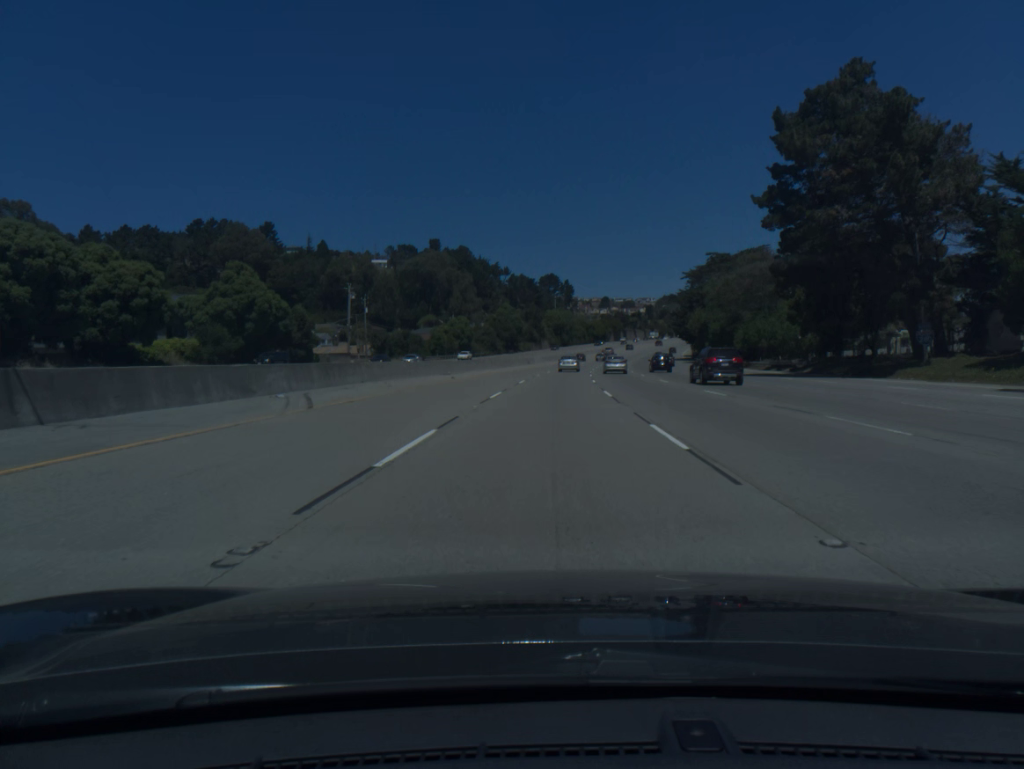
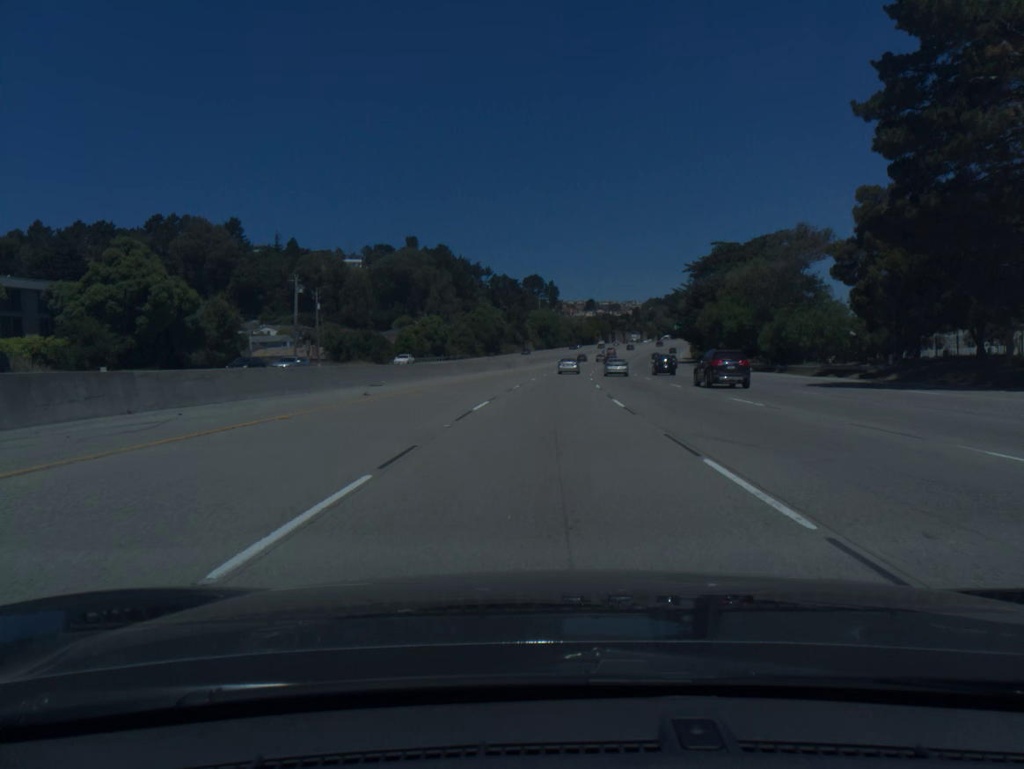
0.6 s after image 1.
(+0.2, +19.4) m; +1°
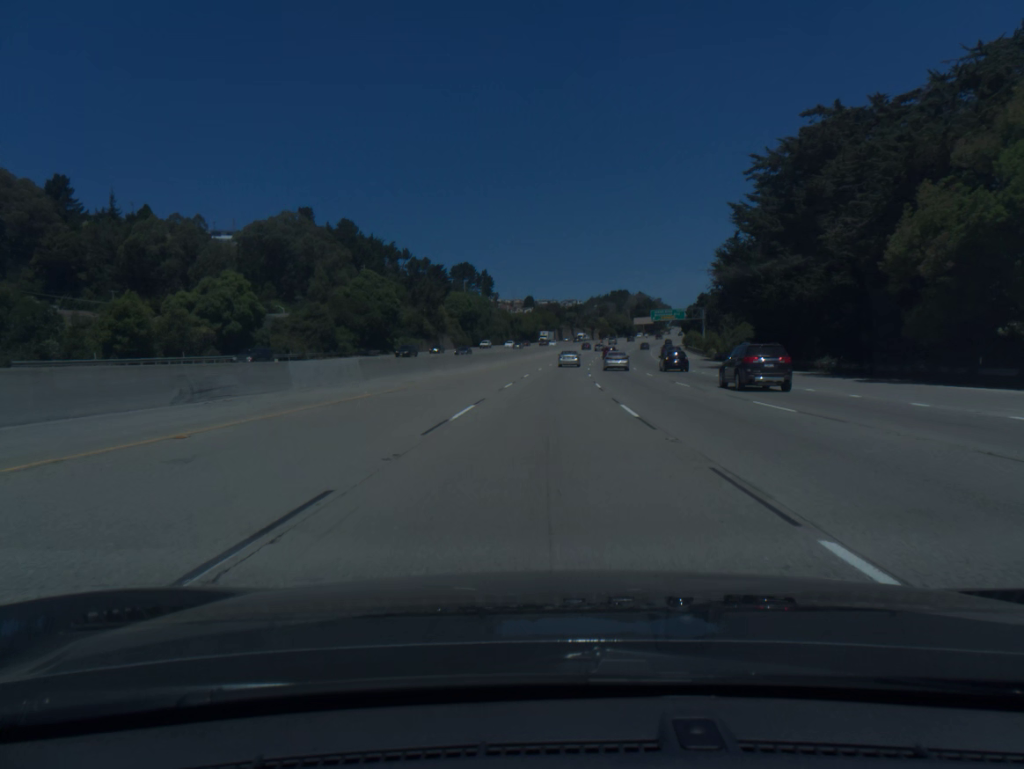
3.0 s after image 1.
(+3.1, +77.0) m; +5°
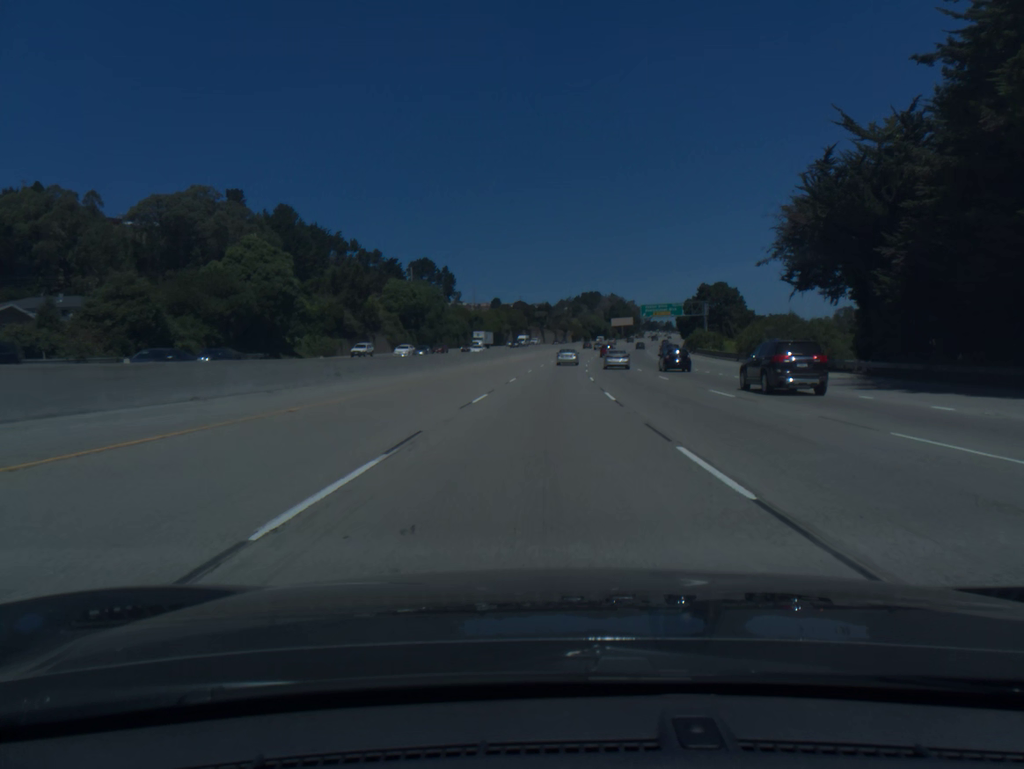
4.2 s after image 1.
(+0.8, +38.4) m; +2°
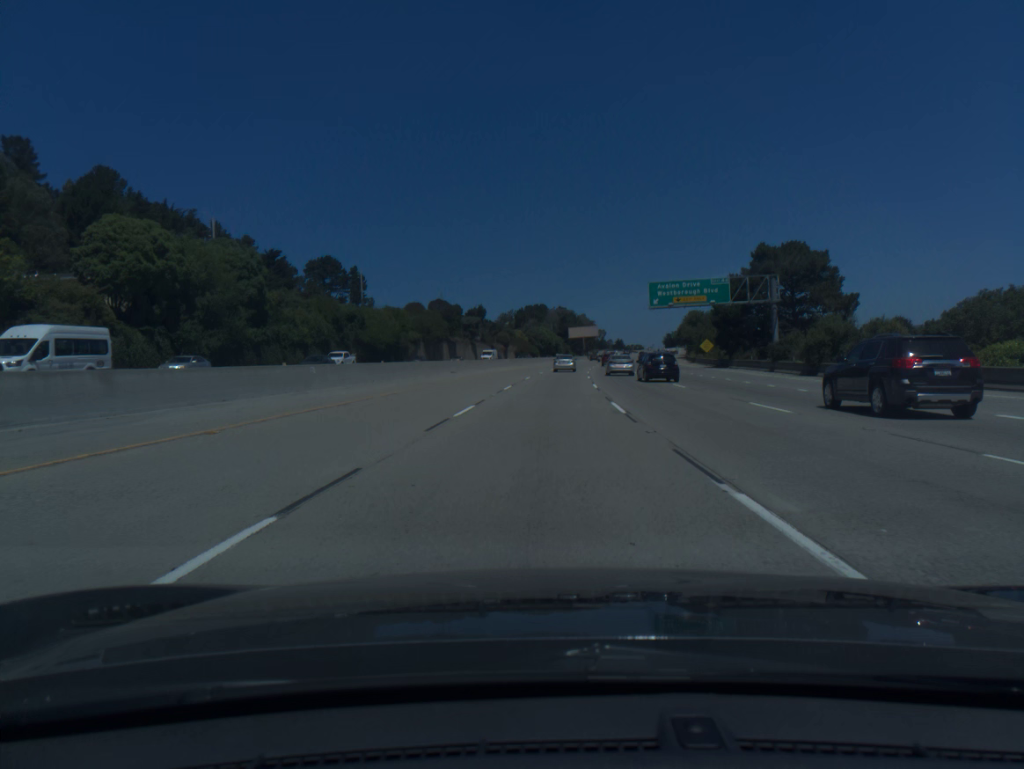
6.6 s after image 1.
(+2.9, +76.3) m; +4°
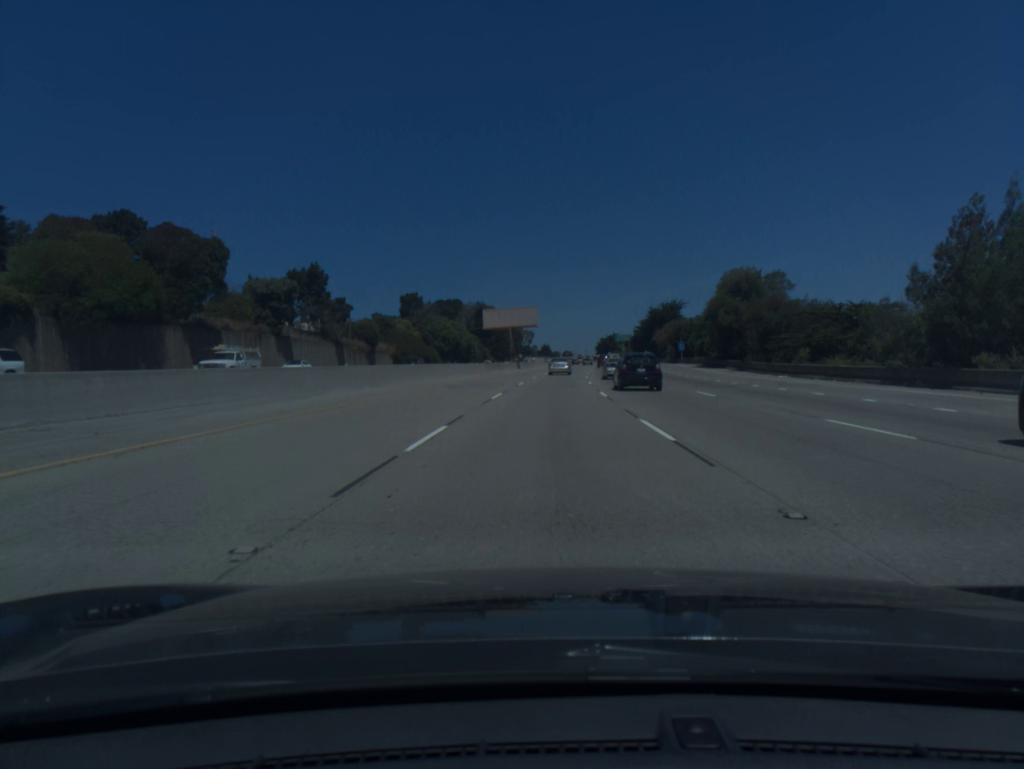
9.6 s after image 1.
(+4.3, +94.0) m; +6°
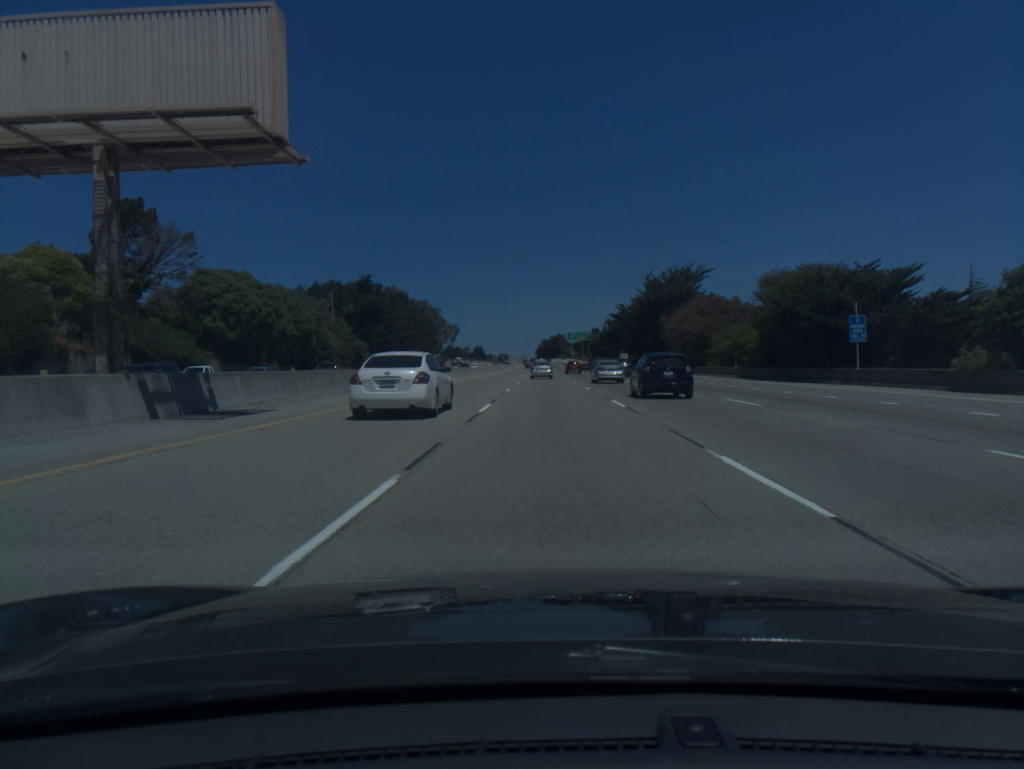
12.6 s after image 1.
(+3.8, +93.1) m; +5°
